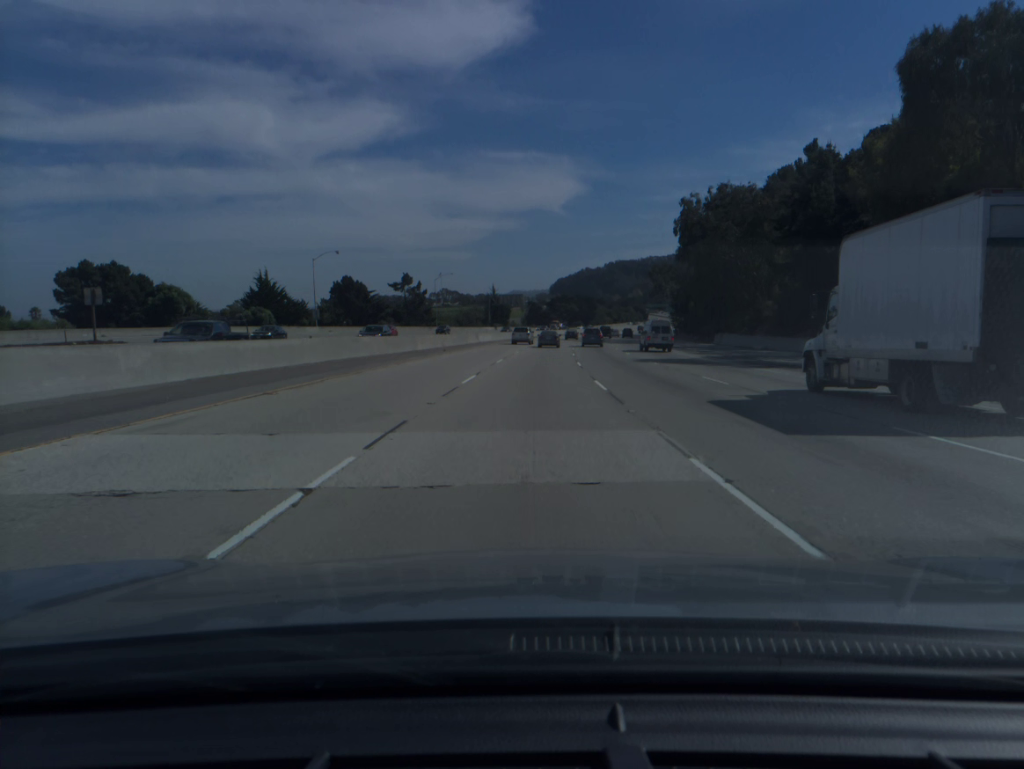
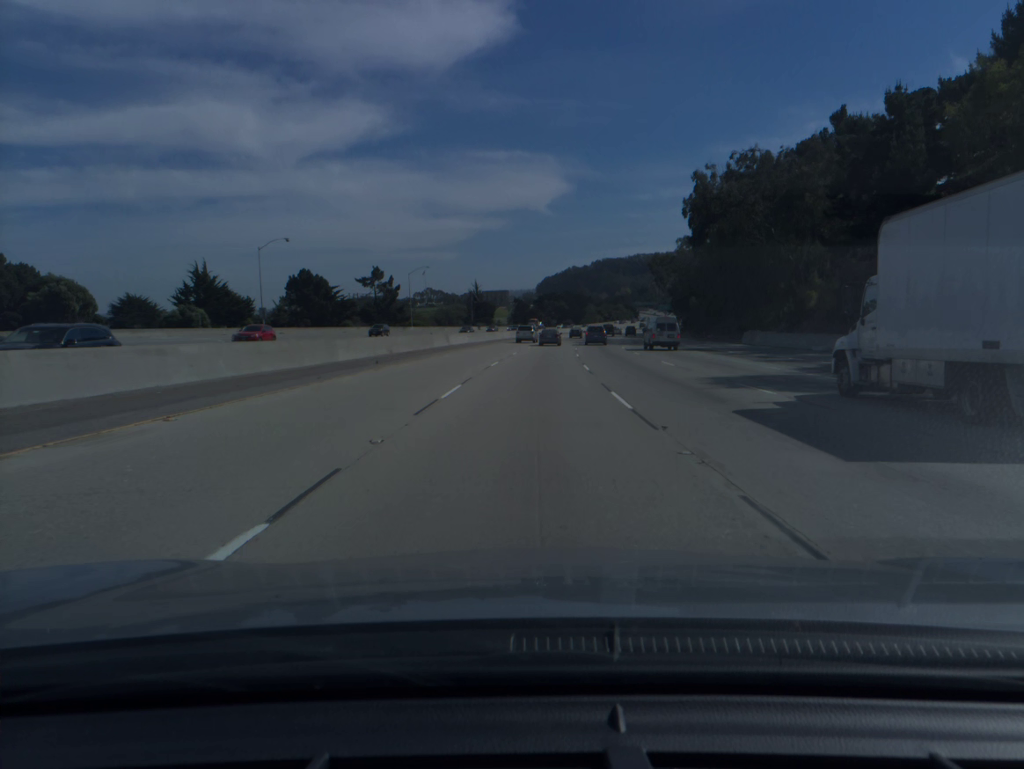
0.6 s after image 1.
(+0.1, +19.1) m; +1°
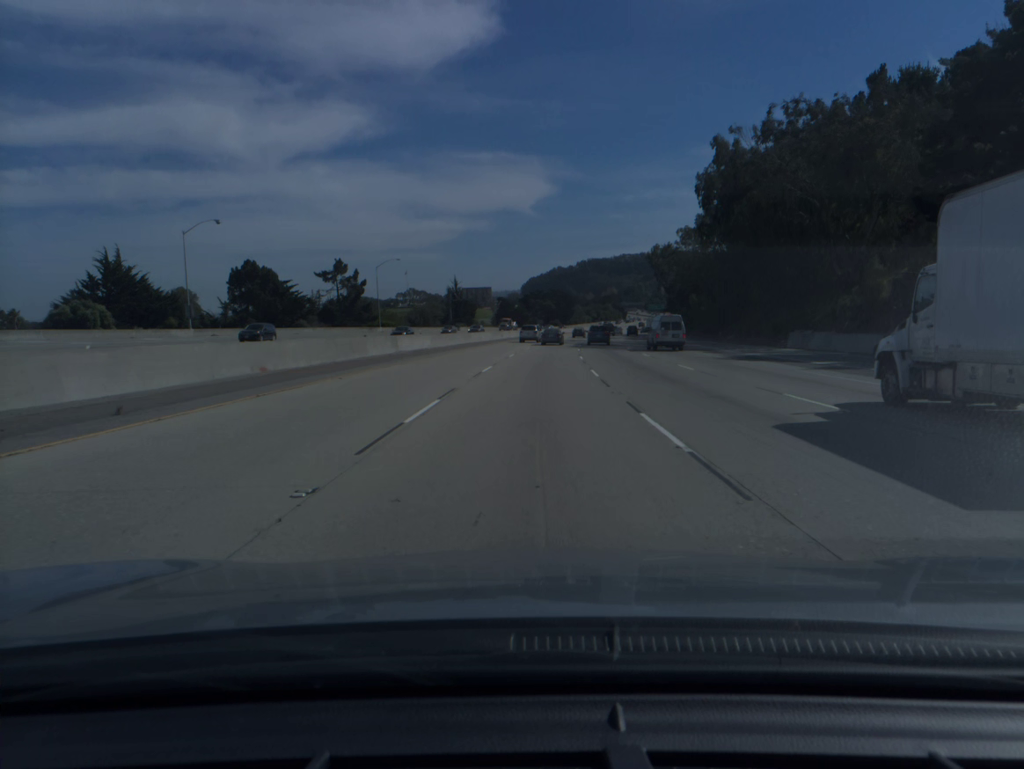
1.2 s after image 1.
(+0.2, +19.1) m; +1°
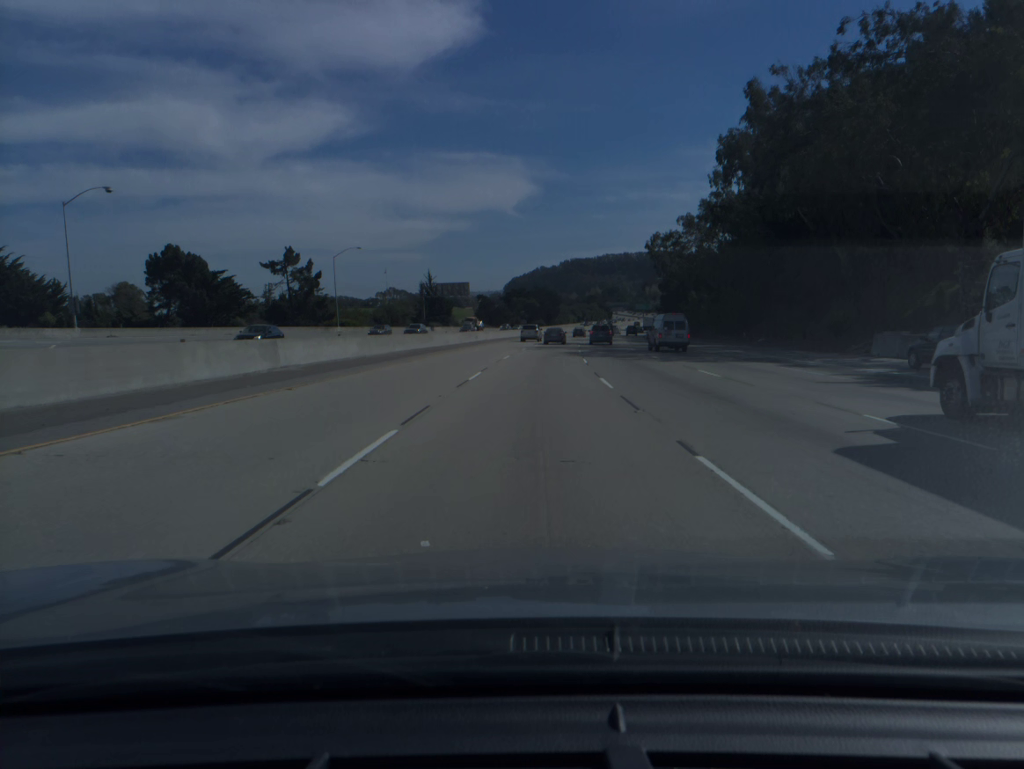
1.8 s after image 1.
(+0.2, +19.1) m; +1°
